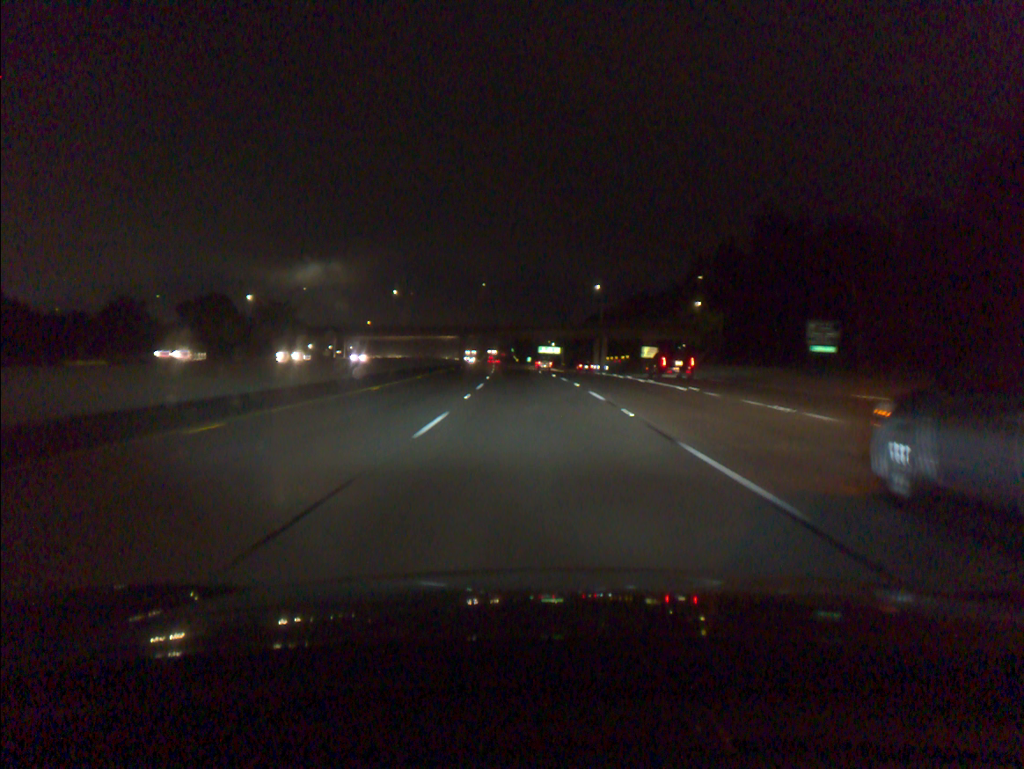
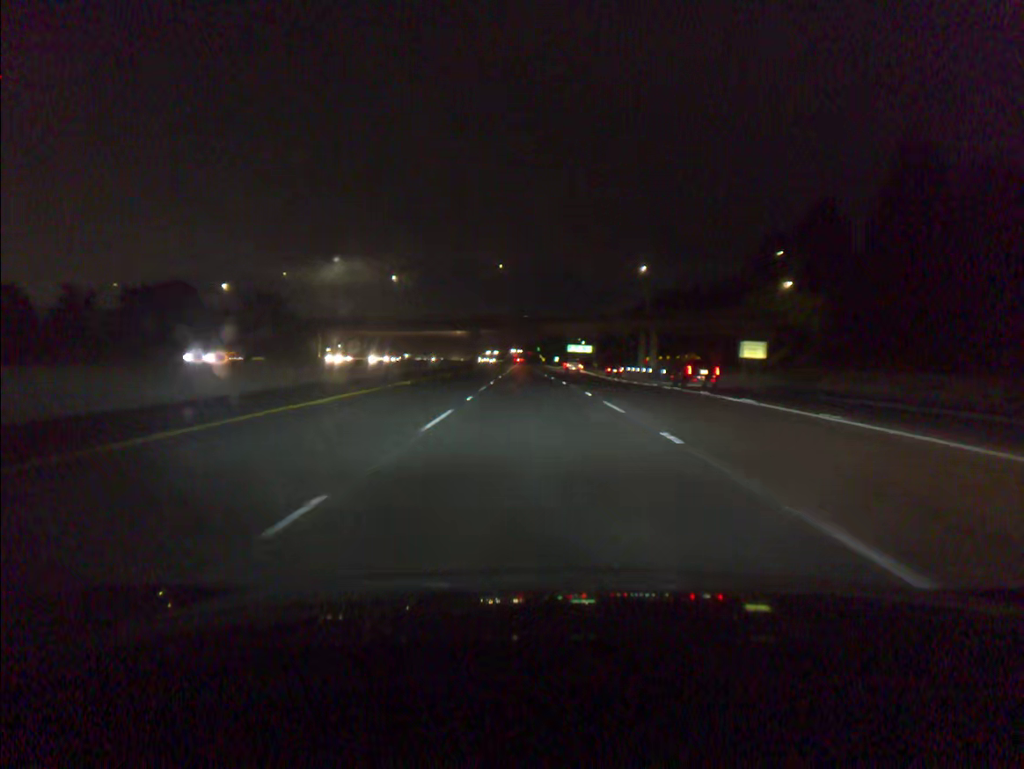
(-0.6, +34.4) m; -2°
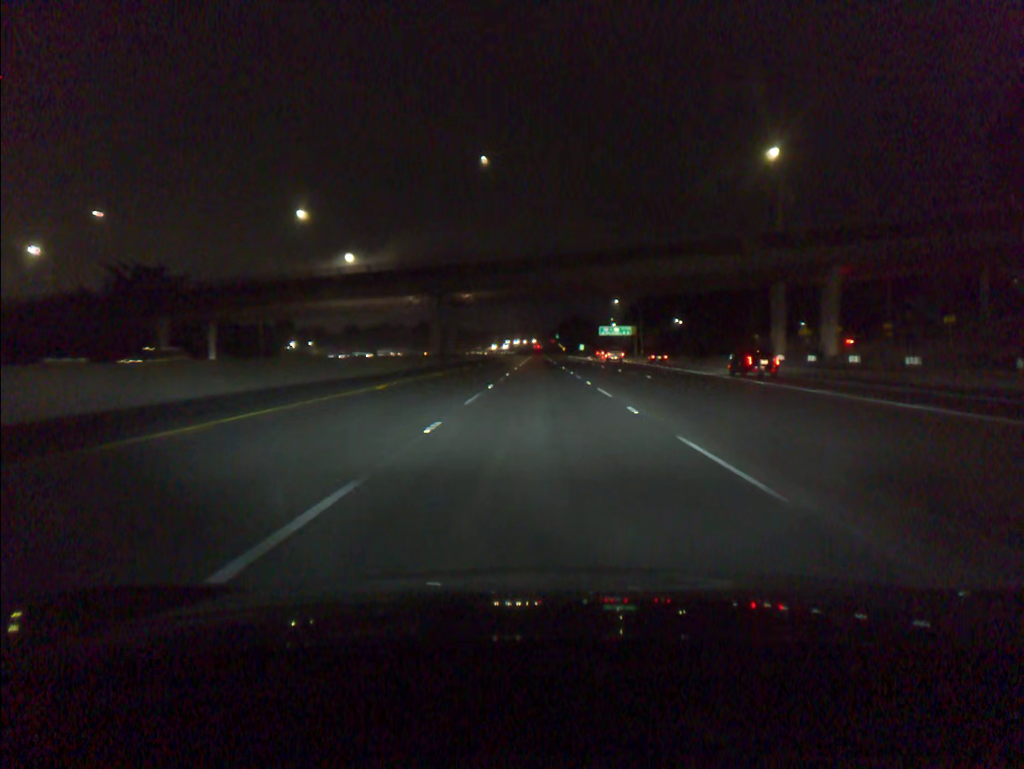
(-1.2, +69.1) m; -1°
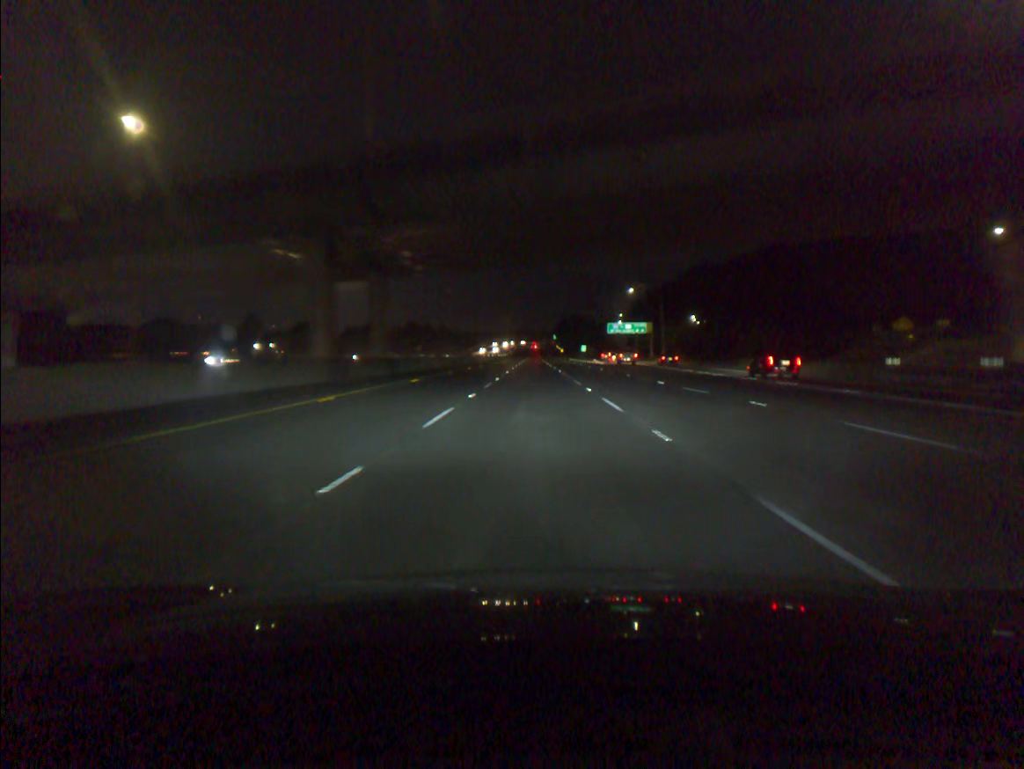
(+0.1, +34.8) m; 0°
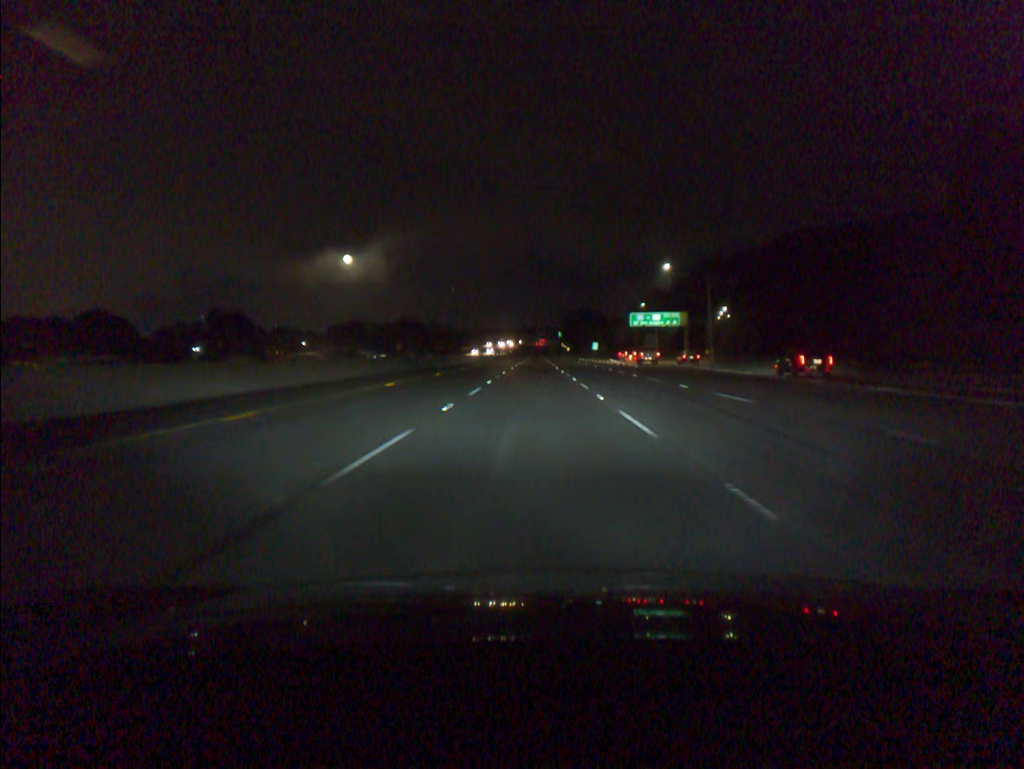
(0.0, +34.8) m; 0°
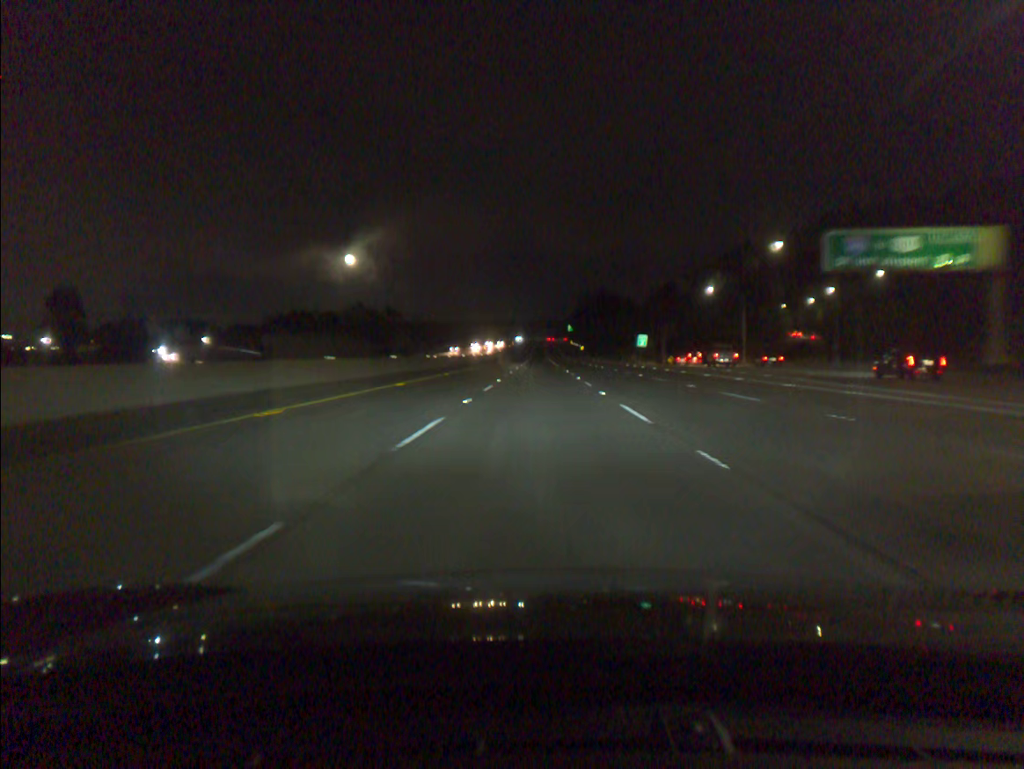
(-0.6, +86.7) m; 0°
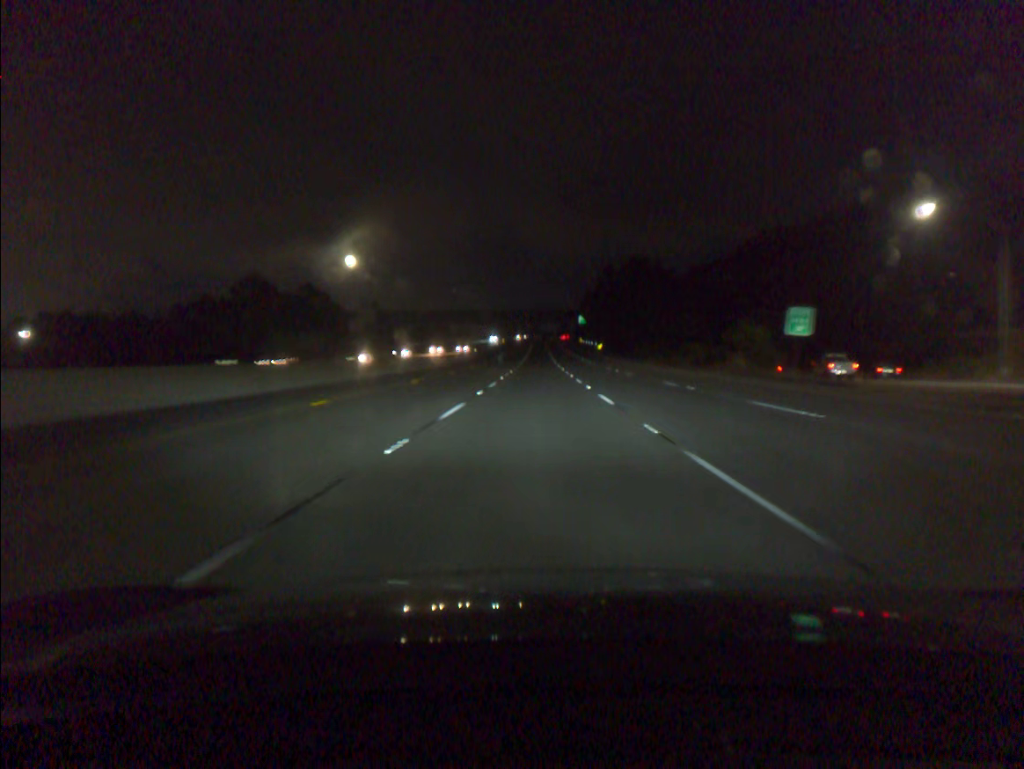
(+0.1, +69.1) m; 0°
